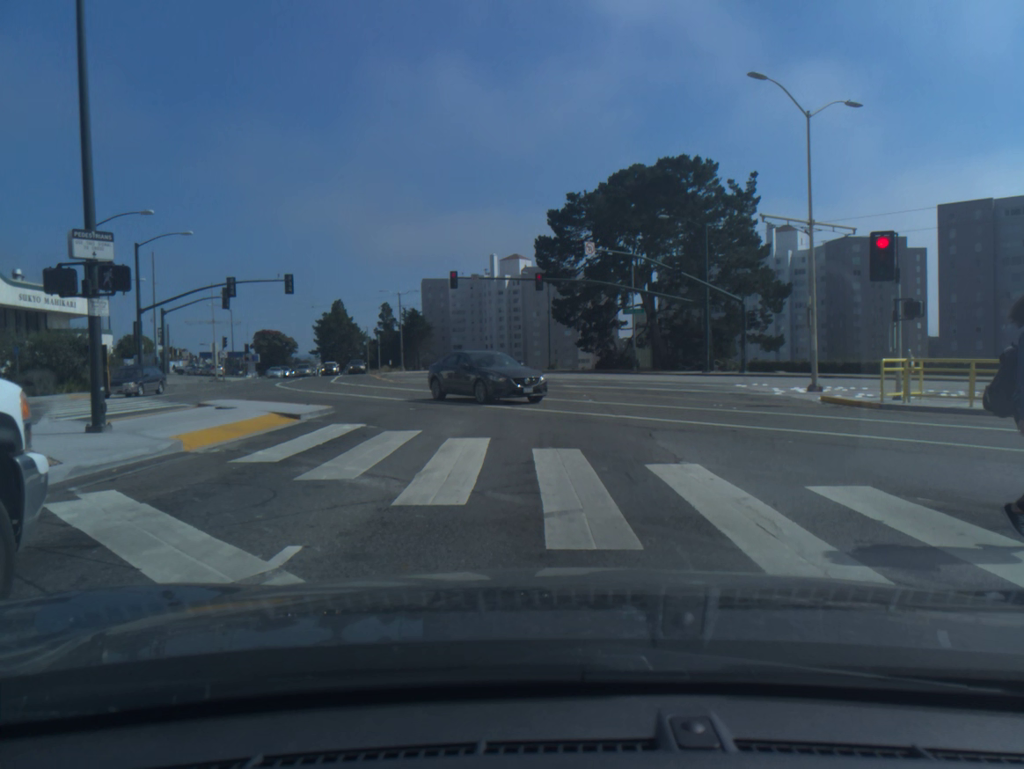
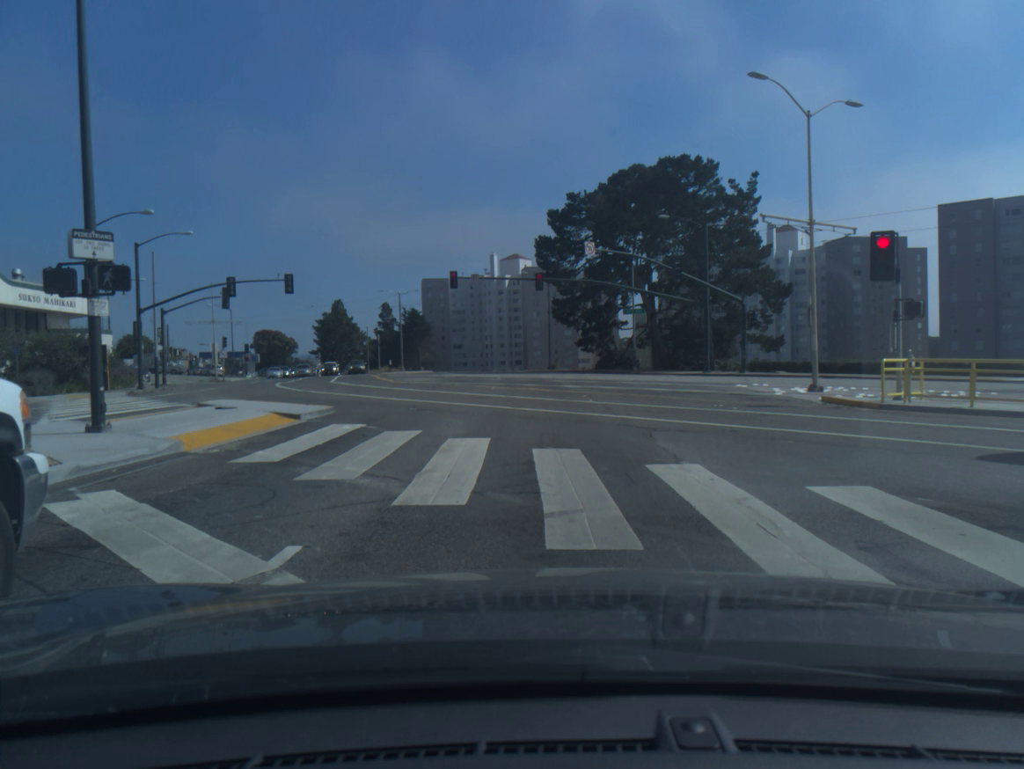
(0.0, +0.1) m; 0°
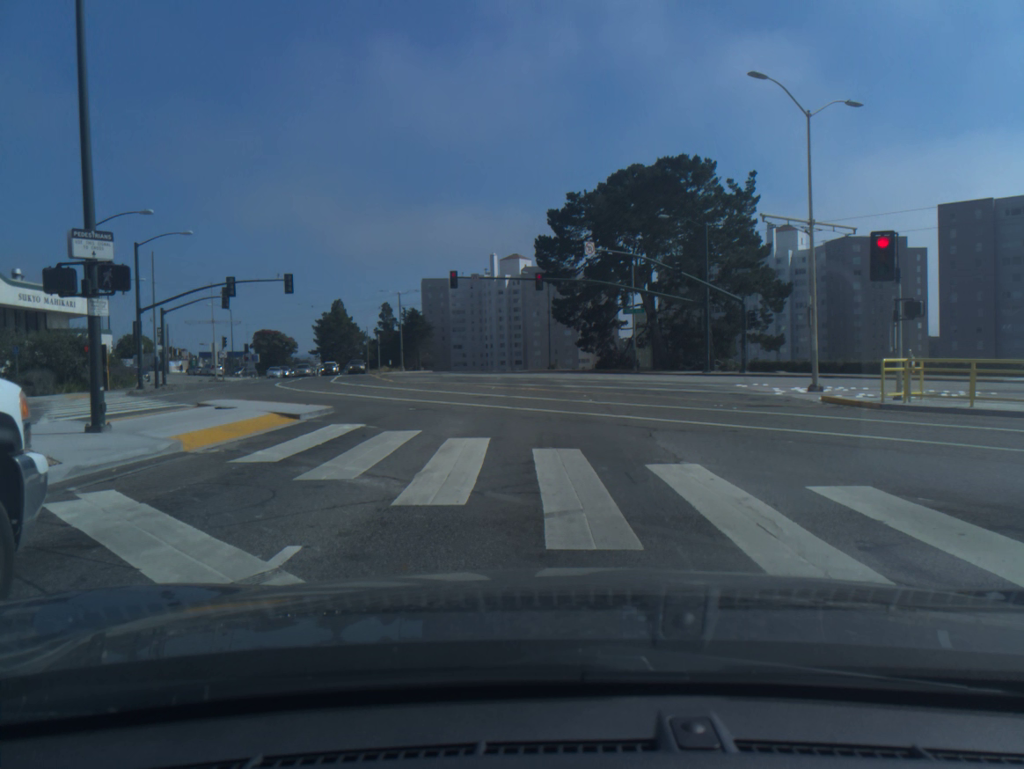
(0.0, 0.0) m; 0°
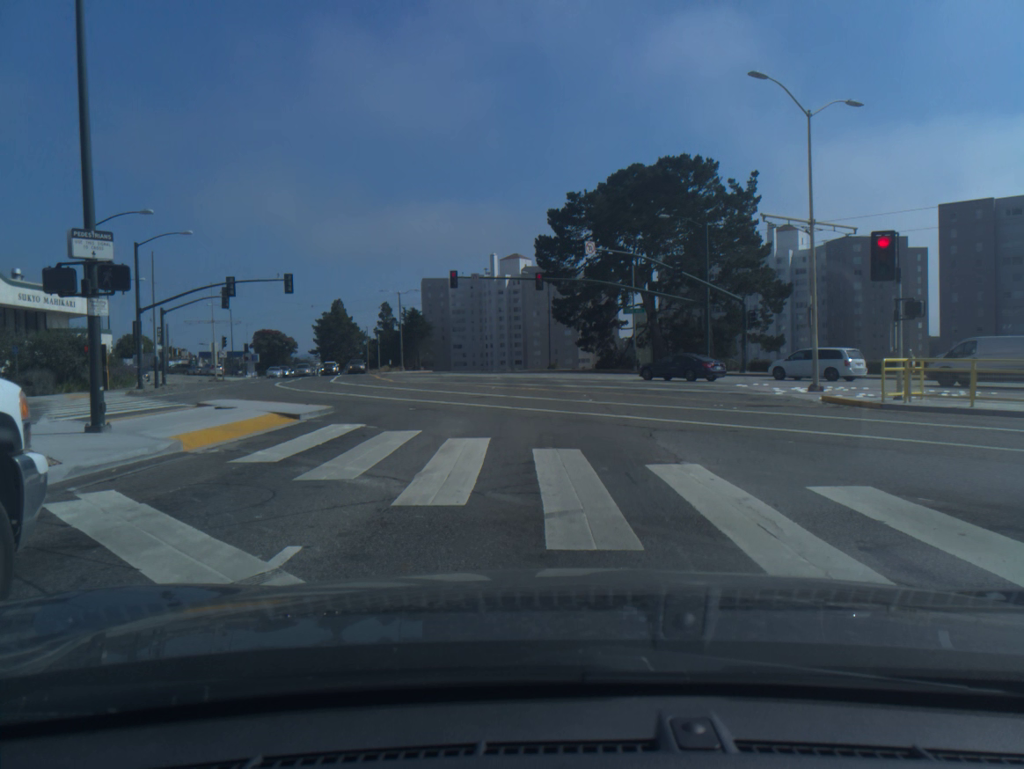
(0.0, 0.0) m; 0°
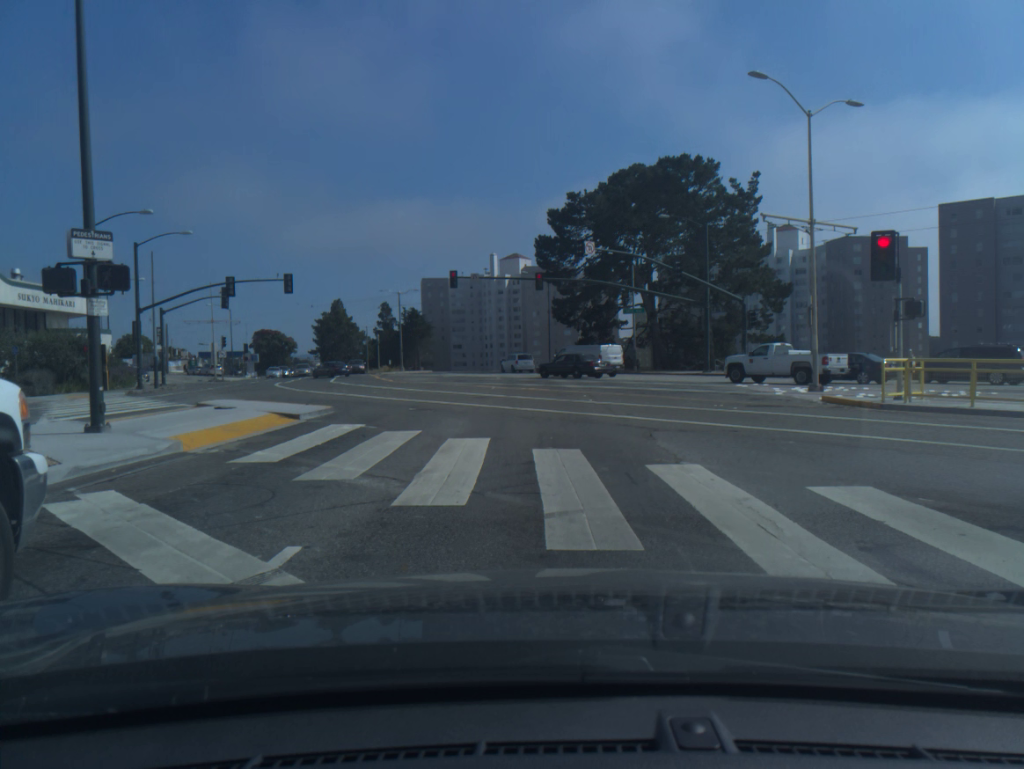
(+0.1, 0.0) m; 0°
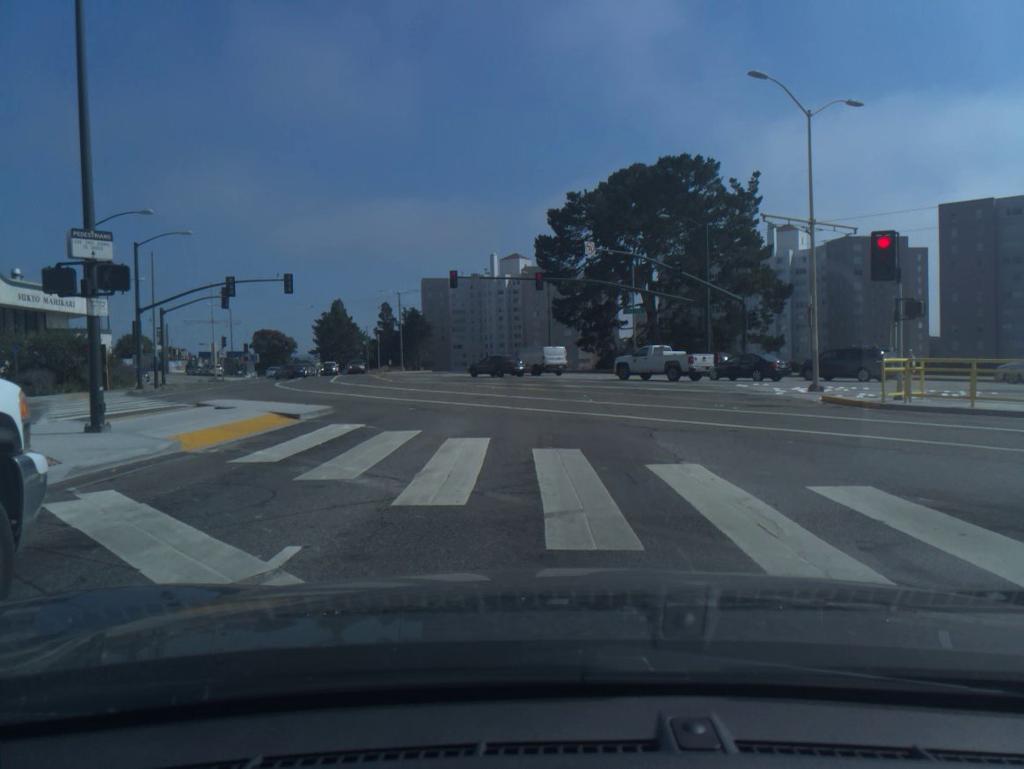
(0.0, 0.0) m; 0°
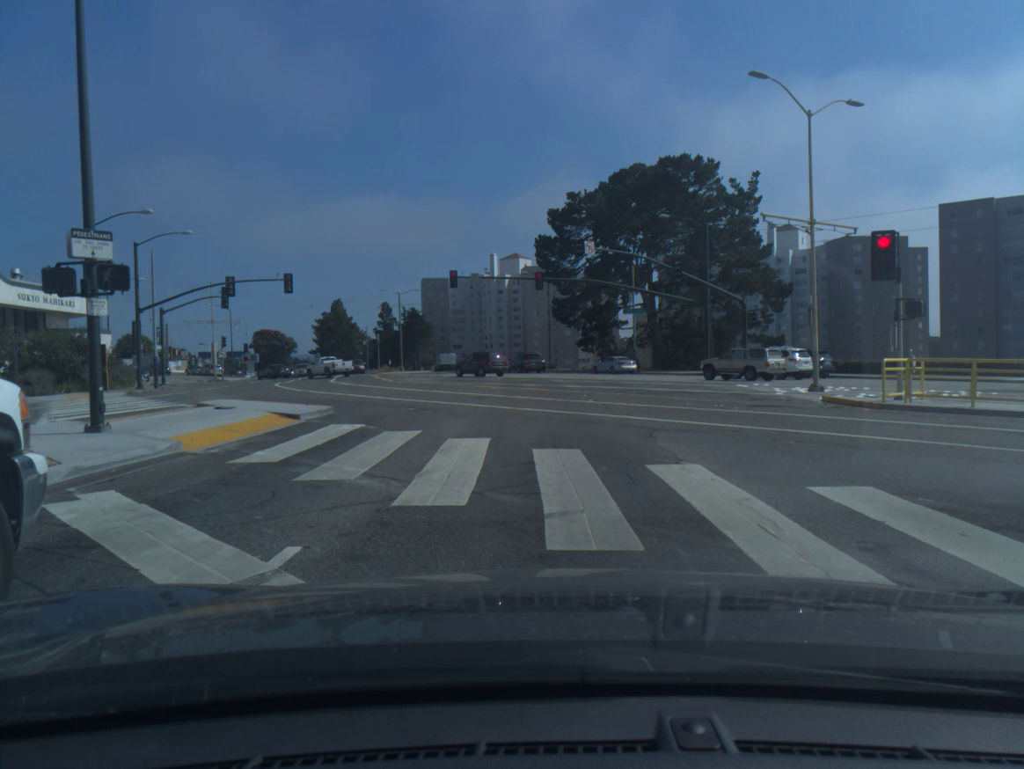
(+0.1, 0.0) m; 0°
